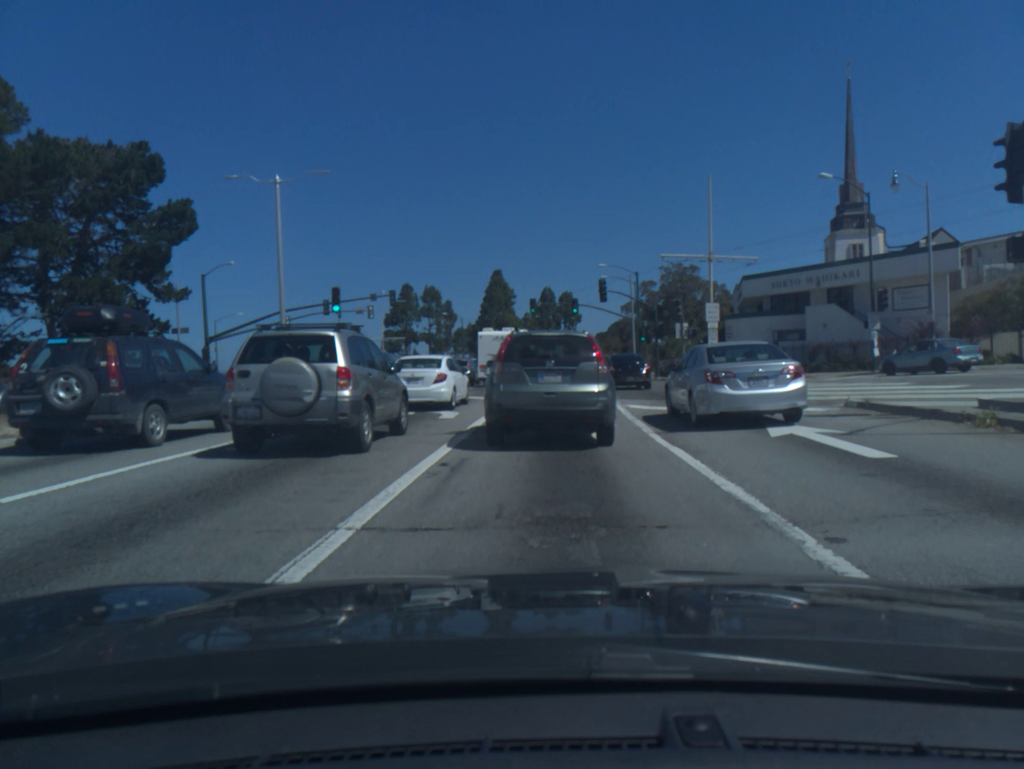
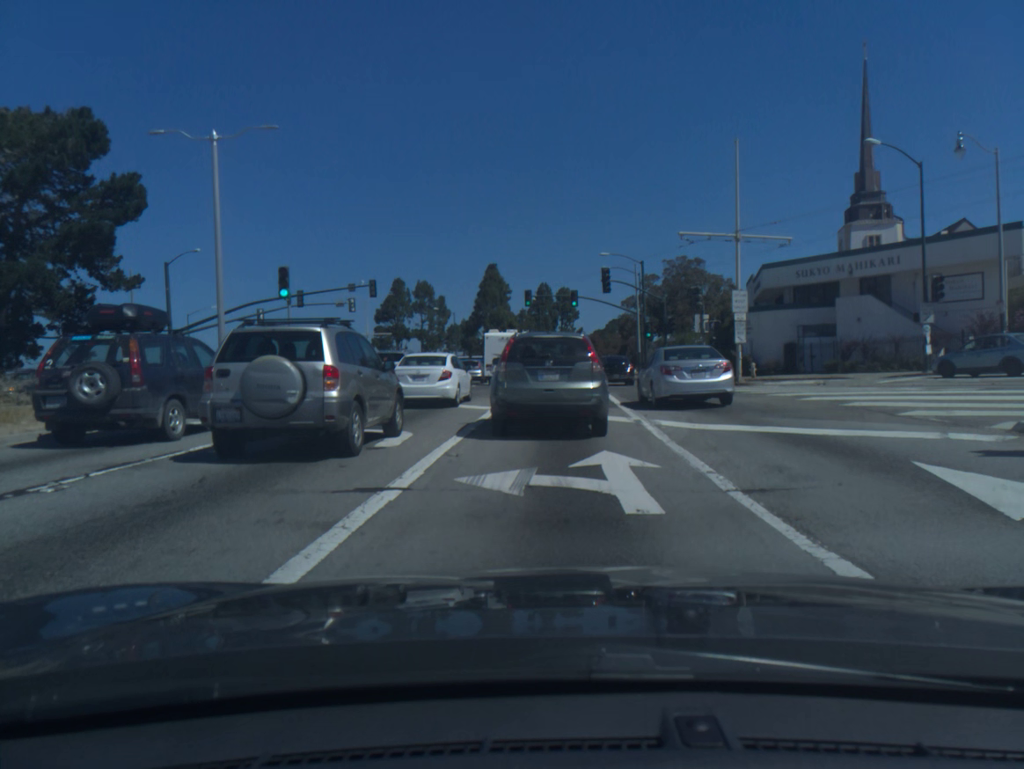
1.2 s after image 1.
(0.0, +5.9) m; 0°
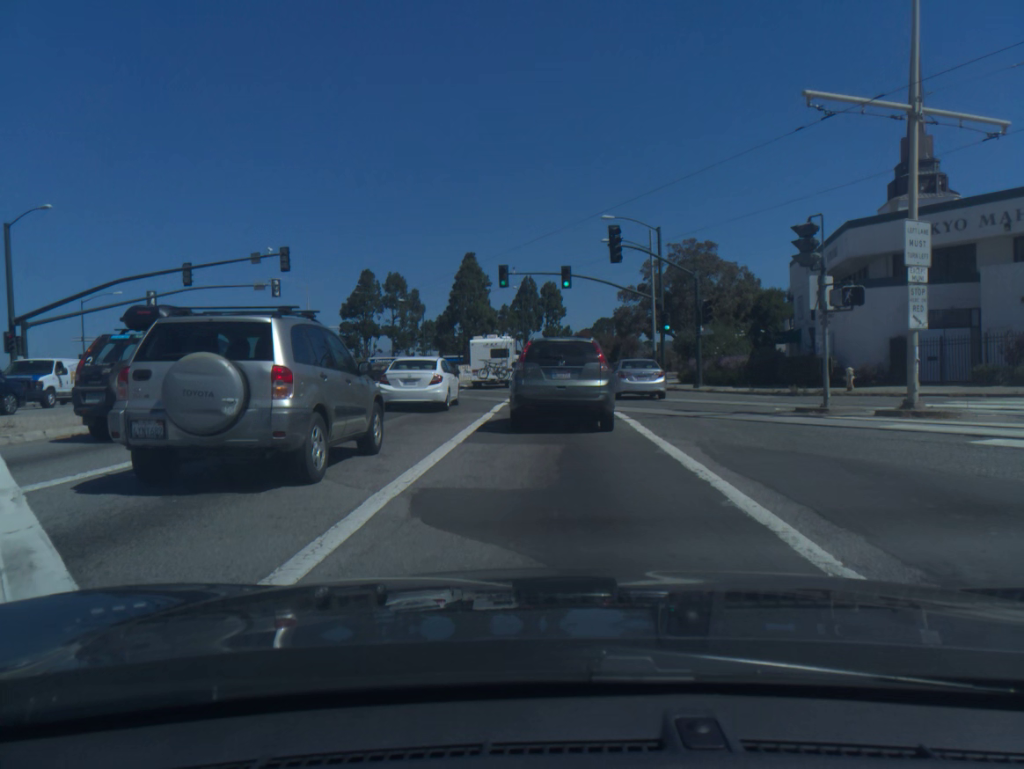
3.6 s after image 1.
(+0.2, +16.5) m; +1°
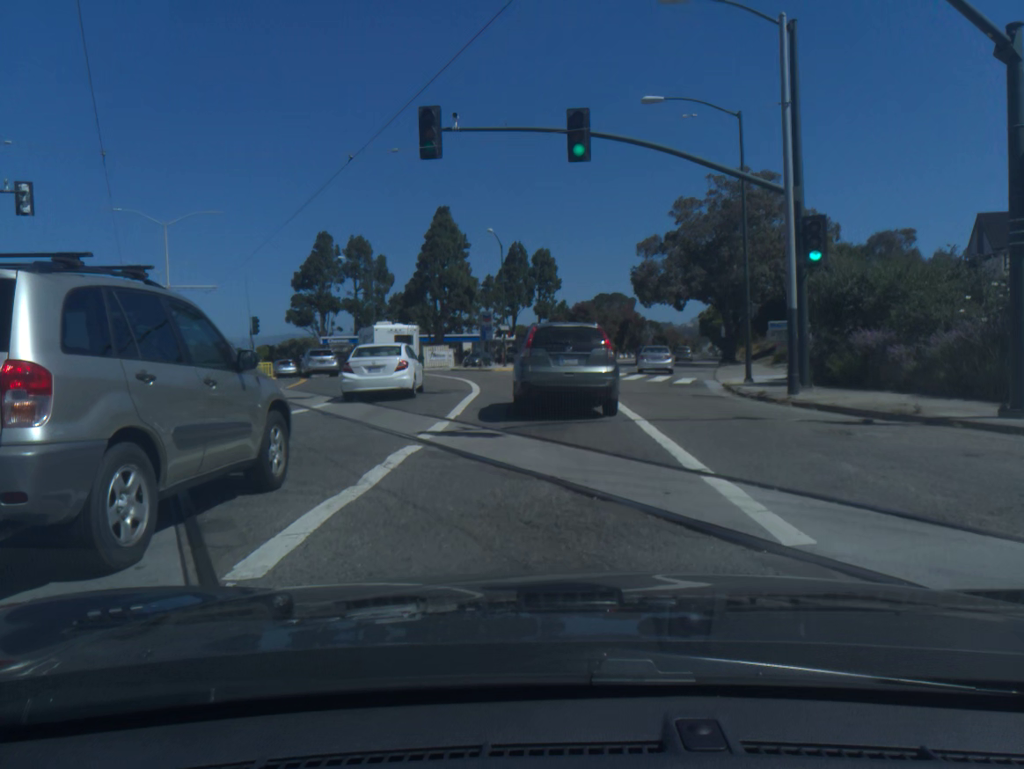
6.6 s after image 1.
(+0.1, +26.3) m; 0°
